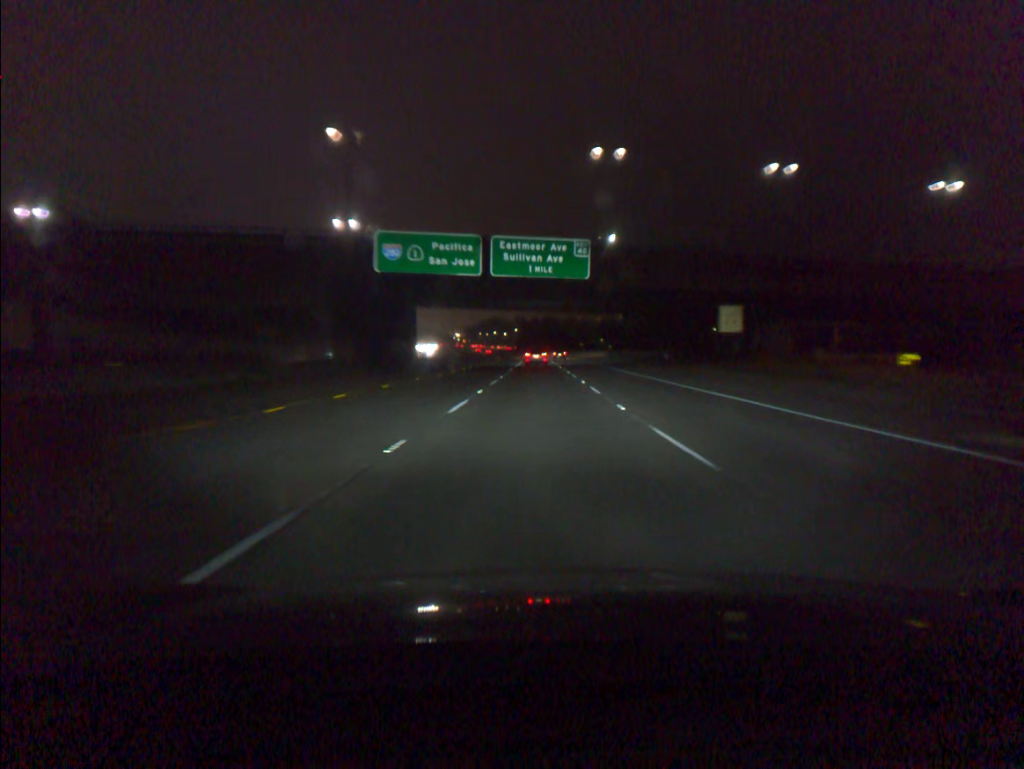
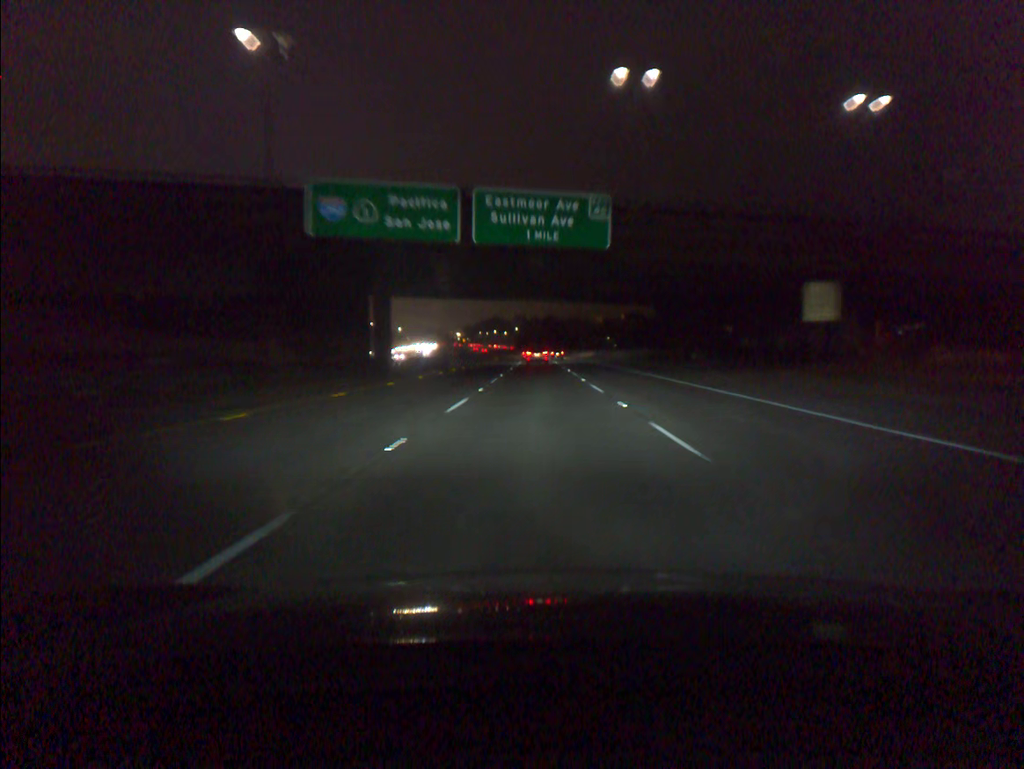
(0.0, +14.5) m; 0°
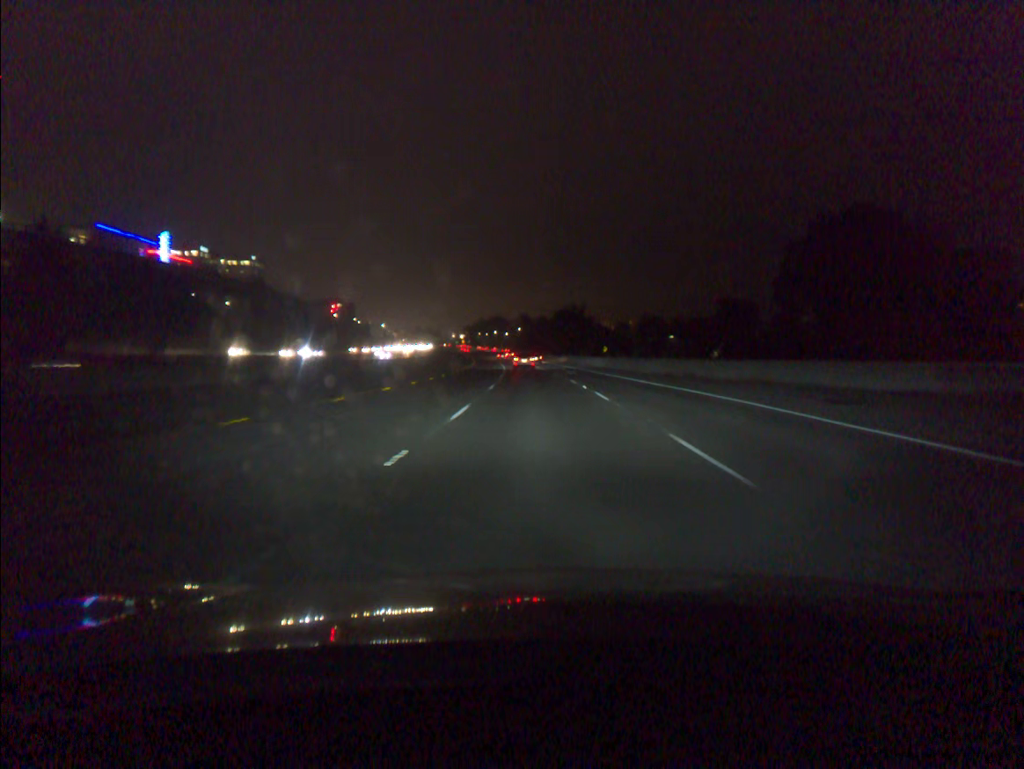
(-0.4, +73.5) m; 0°
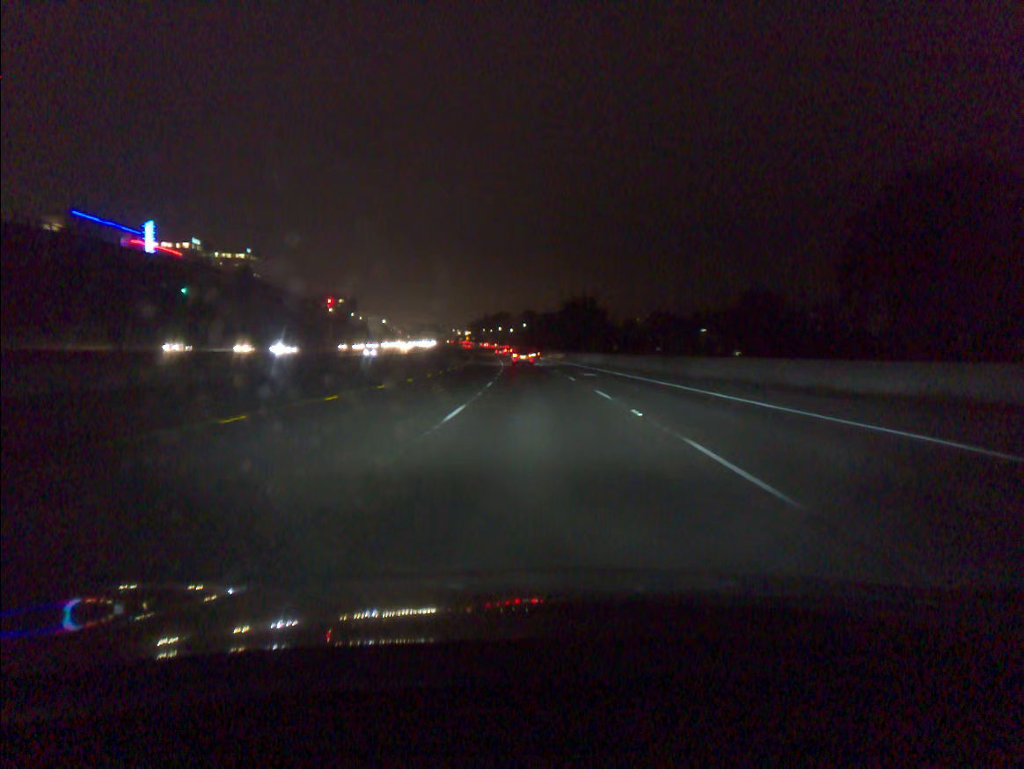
(0.0, +14.9) m; 0°
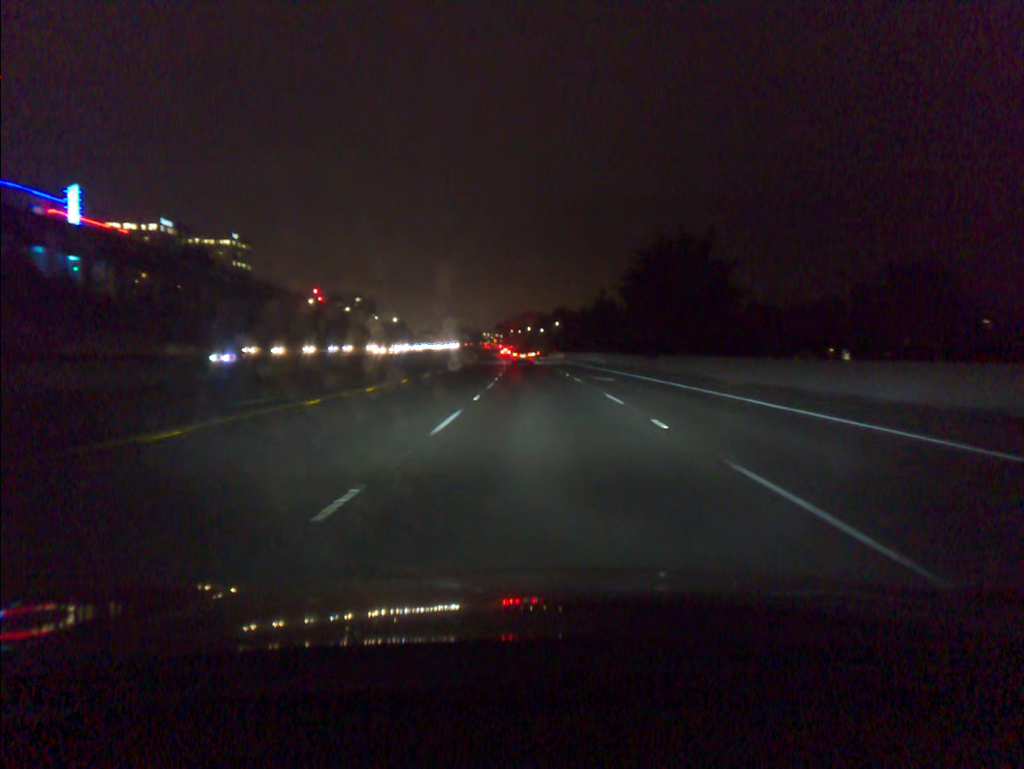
(-1.3, +60.3) m; -2°
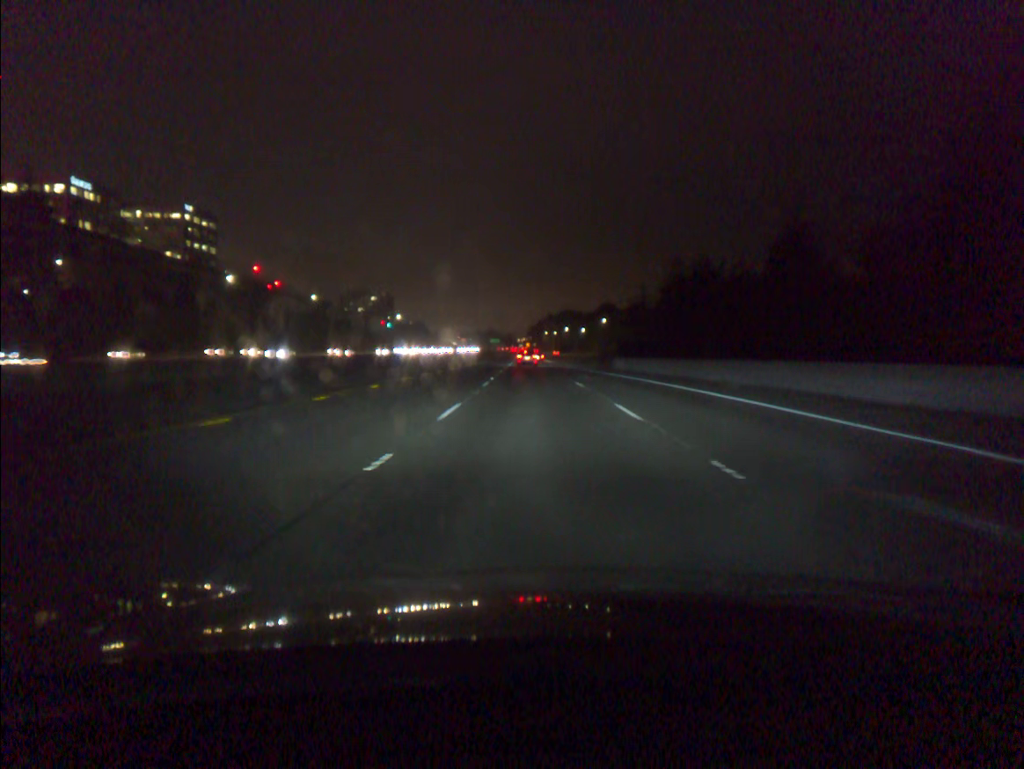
(-1.7, +77.7) m; -3°
